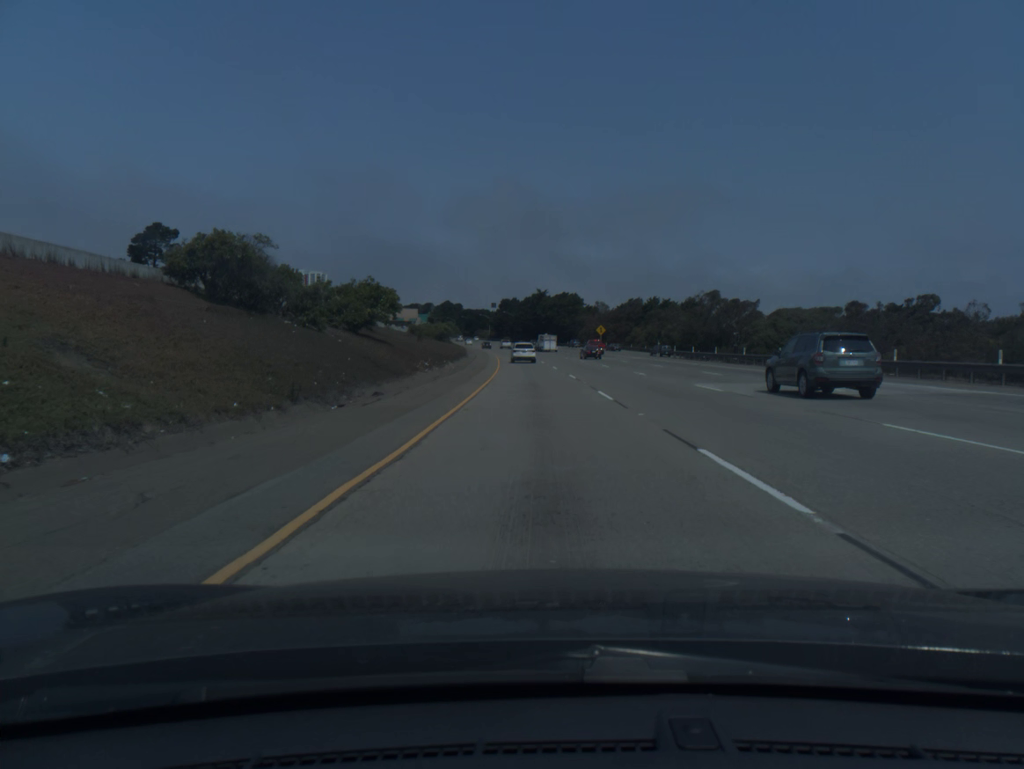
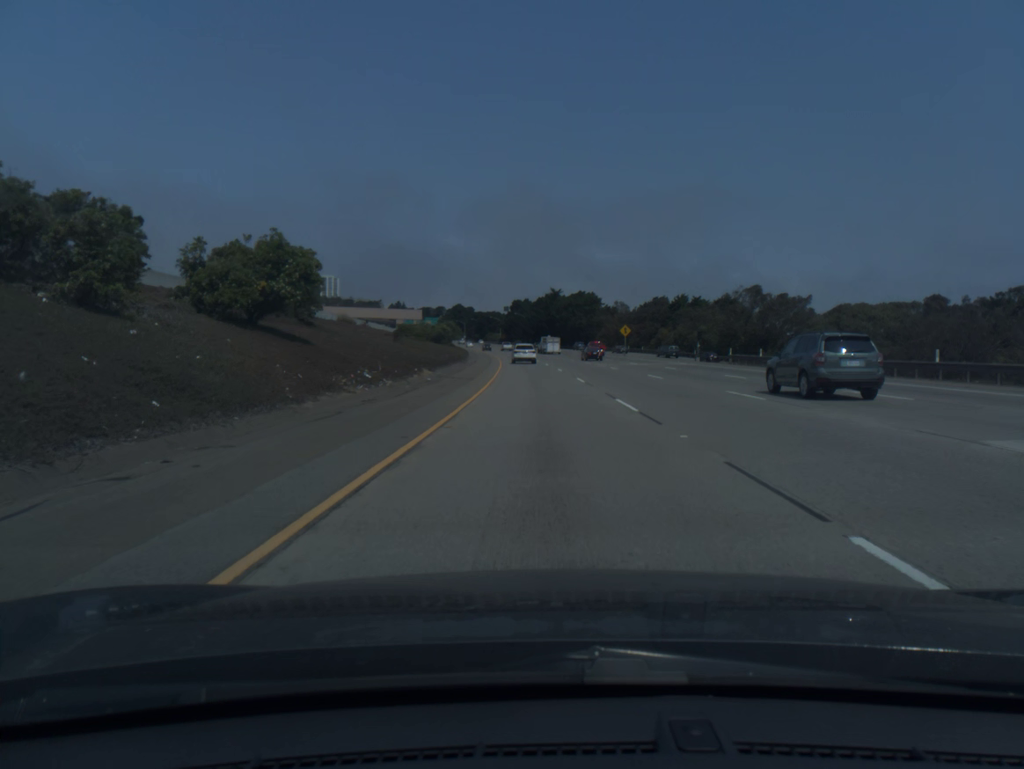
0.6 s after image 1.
(-0.2, +18.5) m; -1°
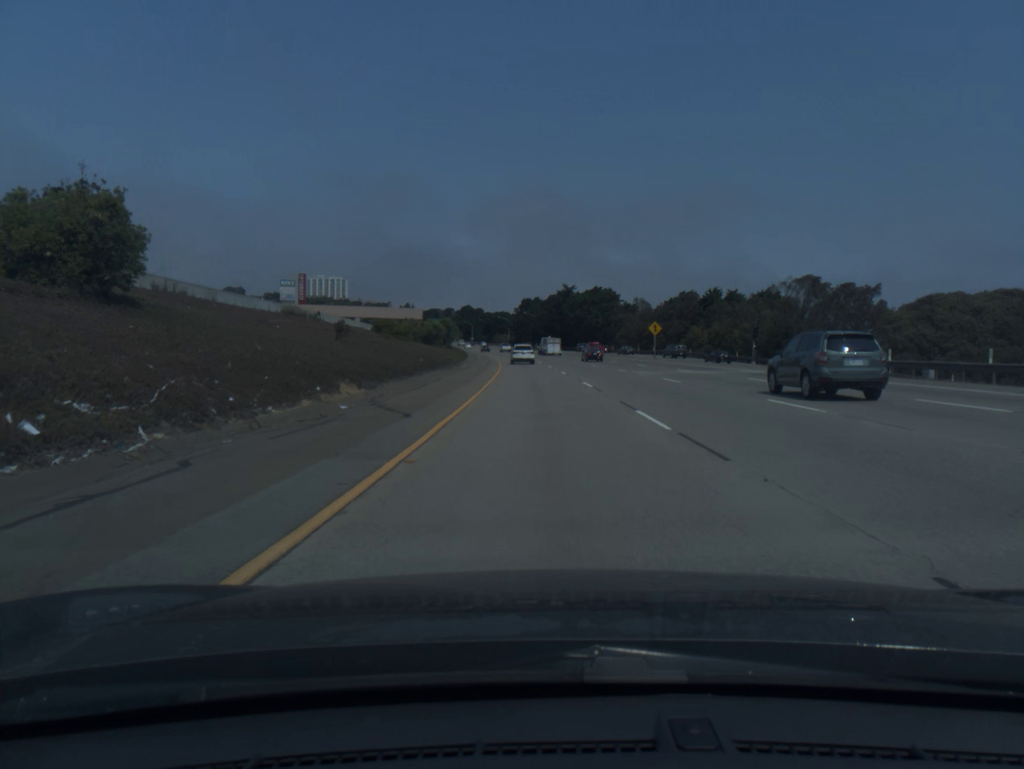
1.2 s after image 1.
(-0.1, +18.5) m; -1°
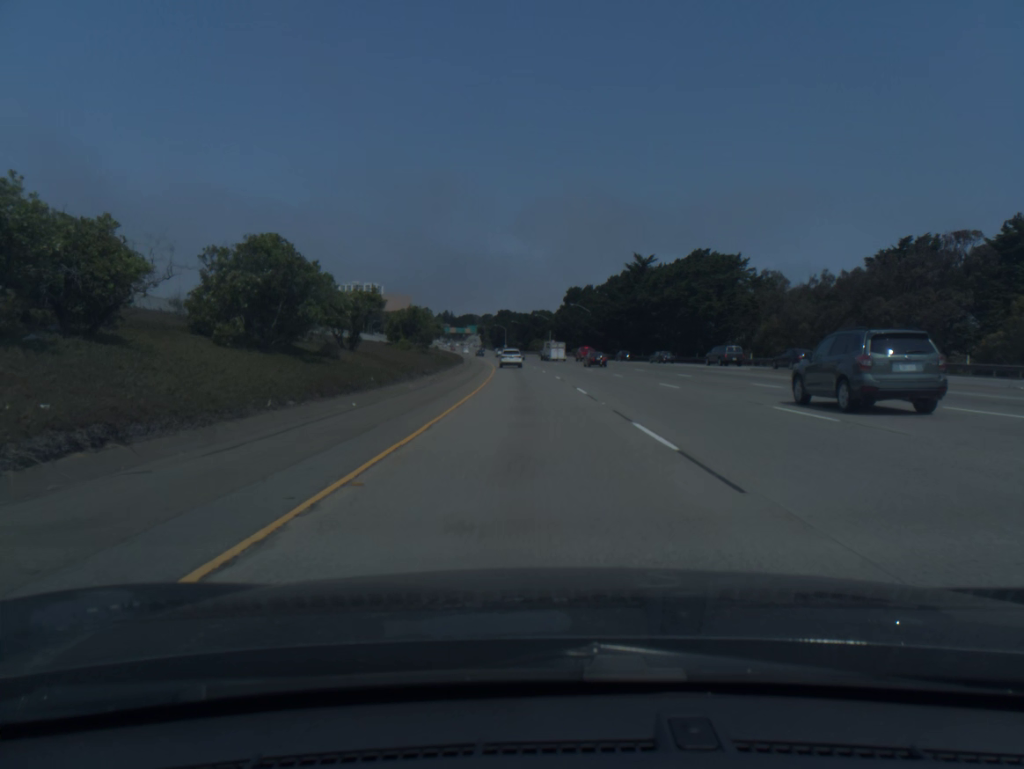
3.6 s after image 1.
(-1.9, +74.3) m; -3°
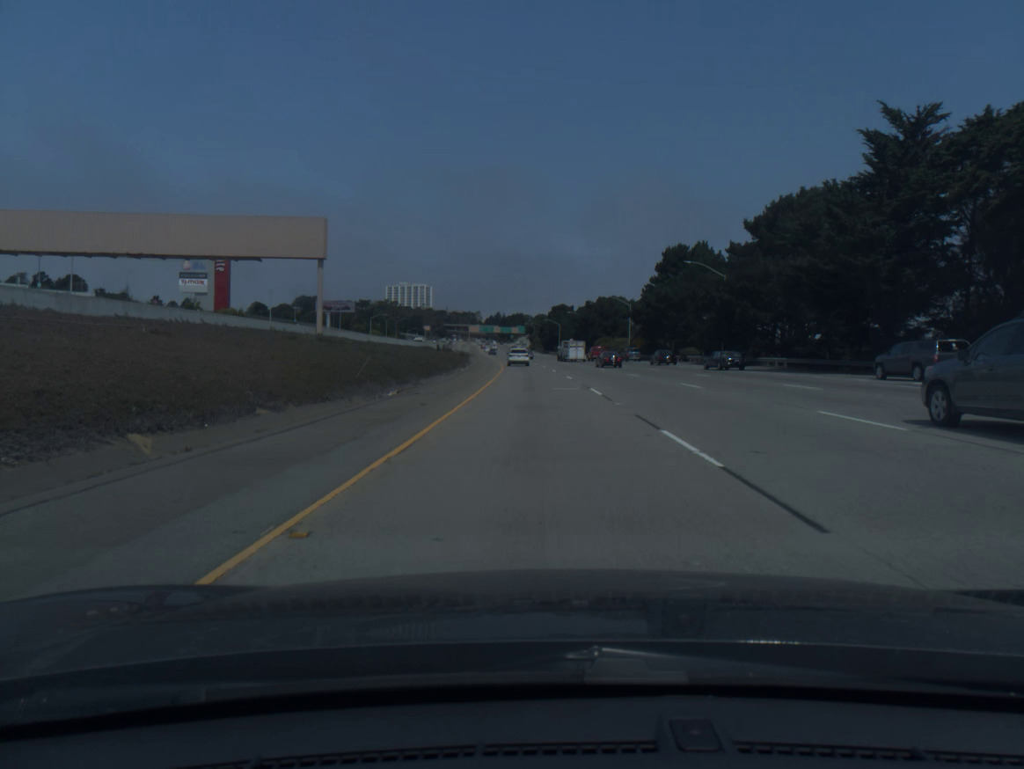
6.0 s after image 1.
(-2.7, +75.0) m; -4°
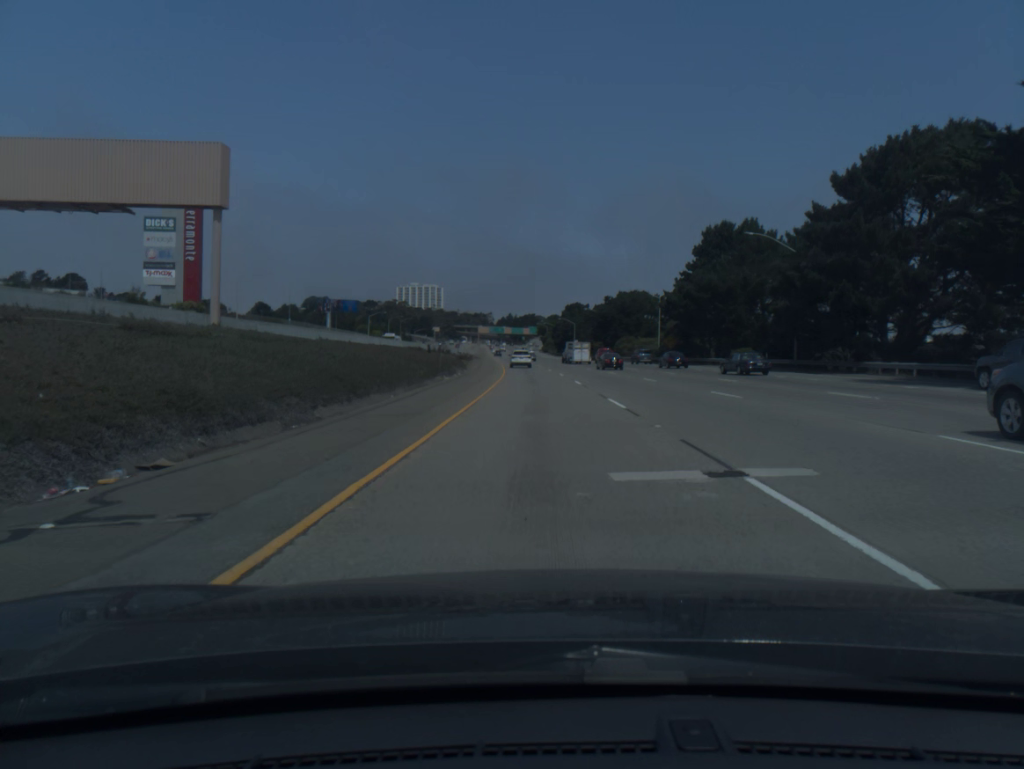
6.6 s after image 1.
(-0.2, +18.9) m; -1°
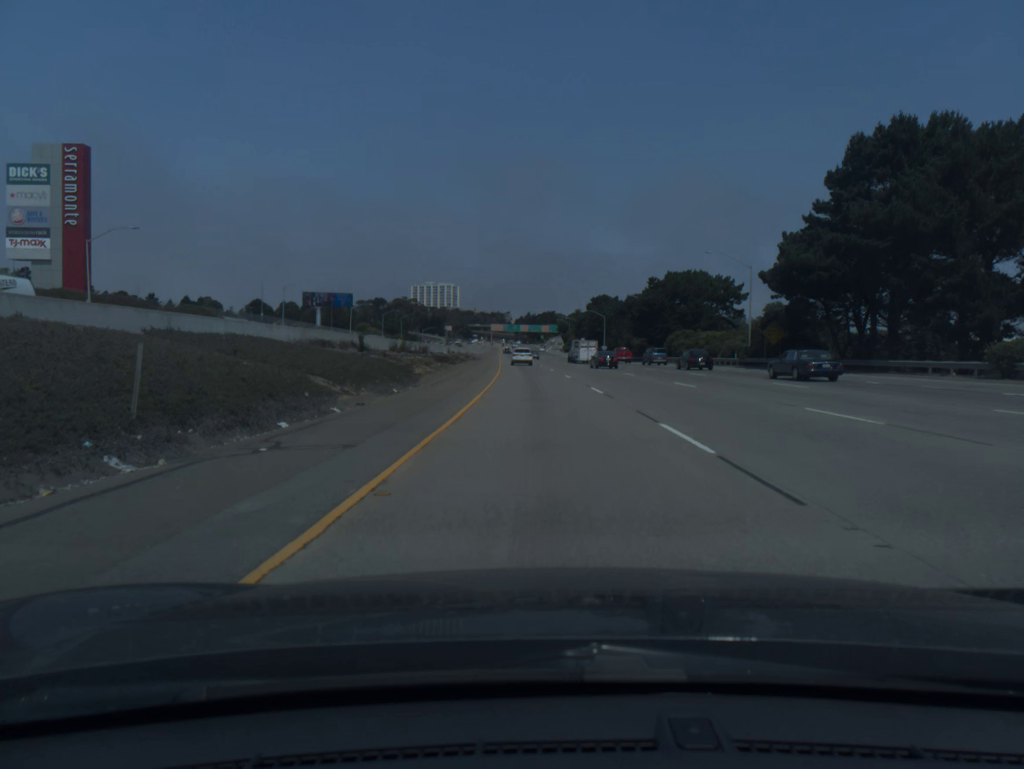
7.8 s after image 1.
(-0.5, +38.0) m; -1°
